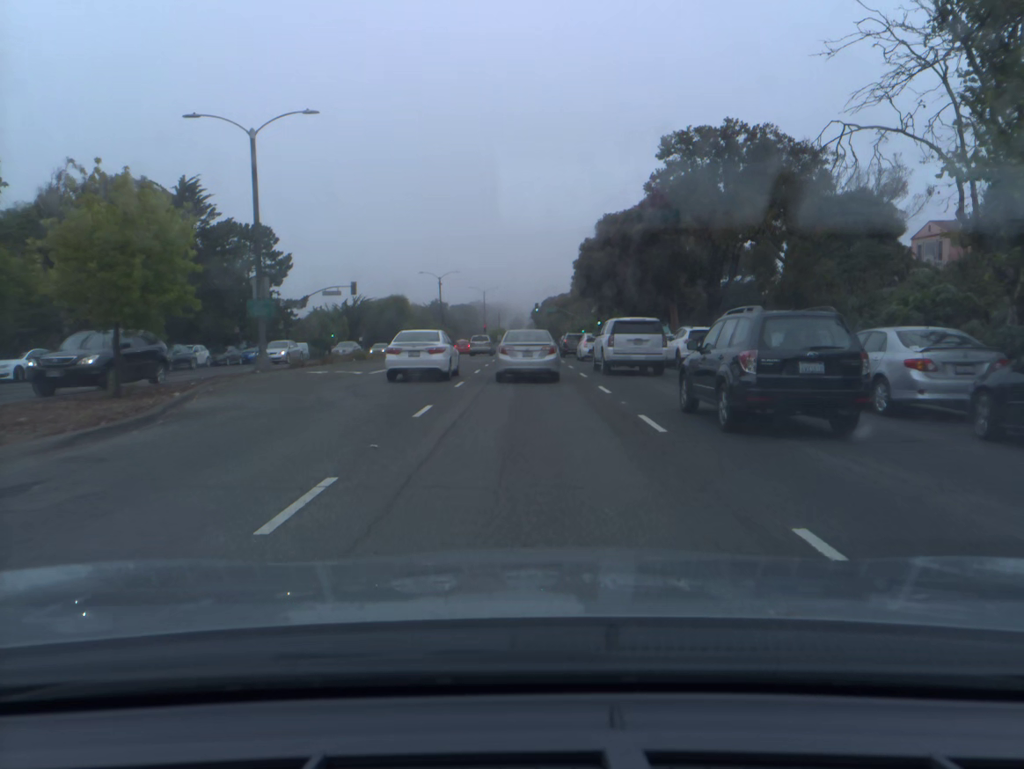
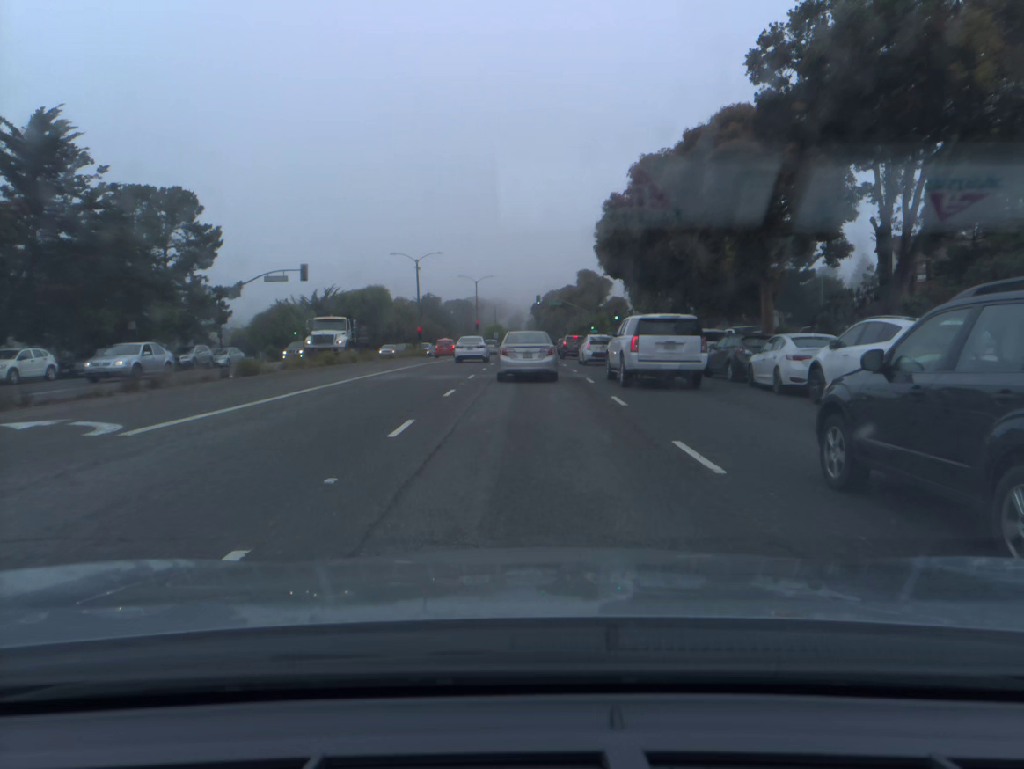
(0.0, +17.1) m; 0°
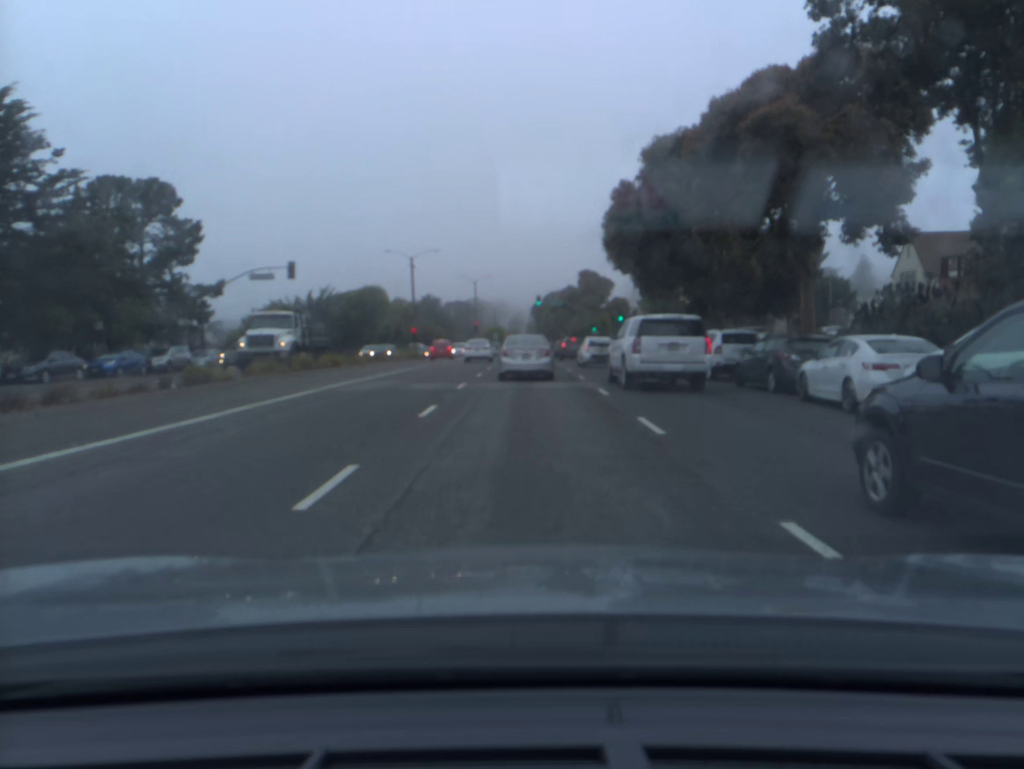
(0.0, +4.3) m; 0°
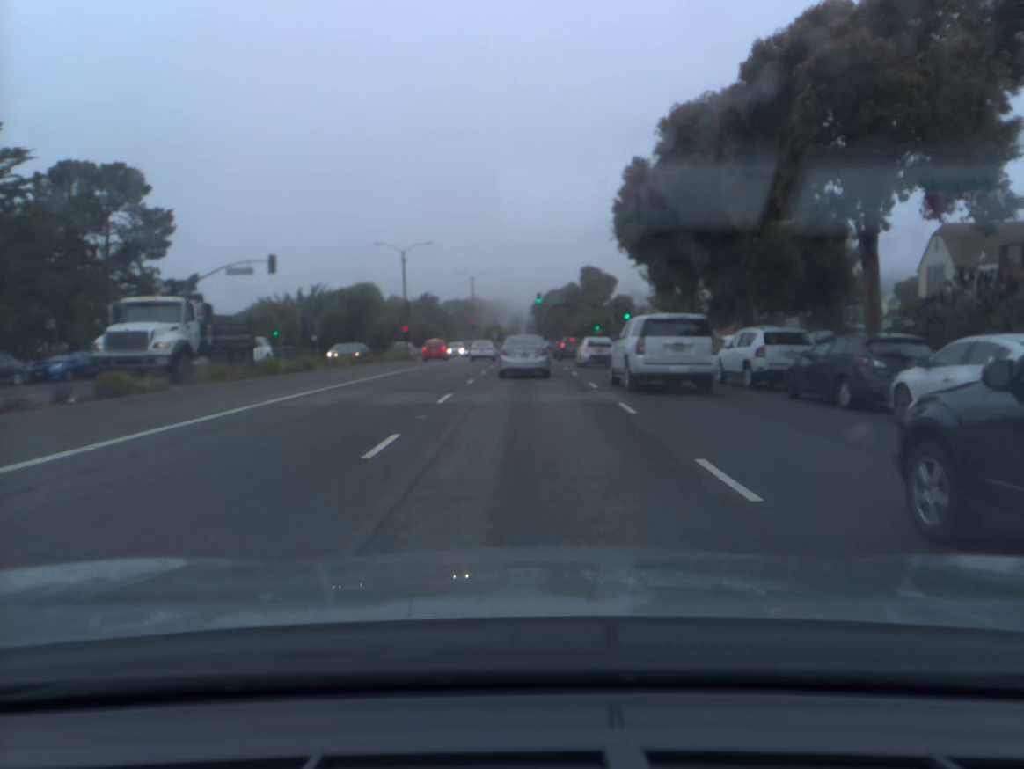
(0.0, +4.3) m; 0°
